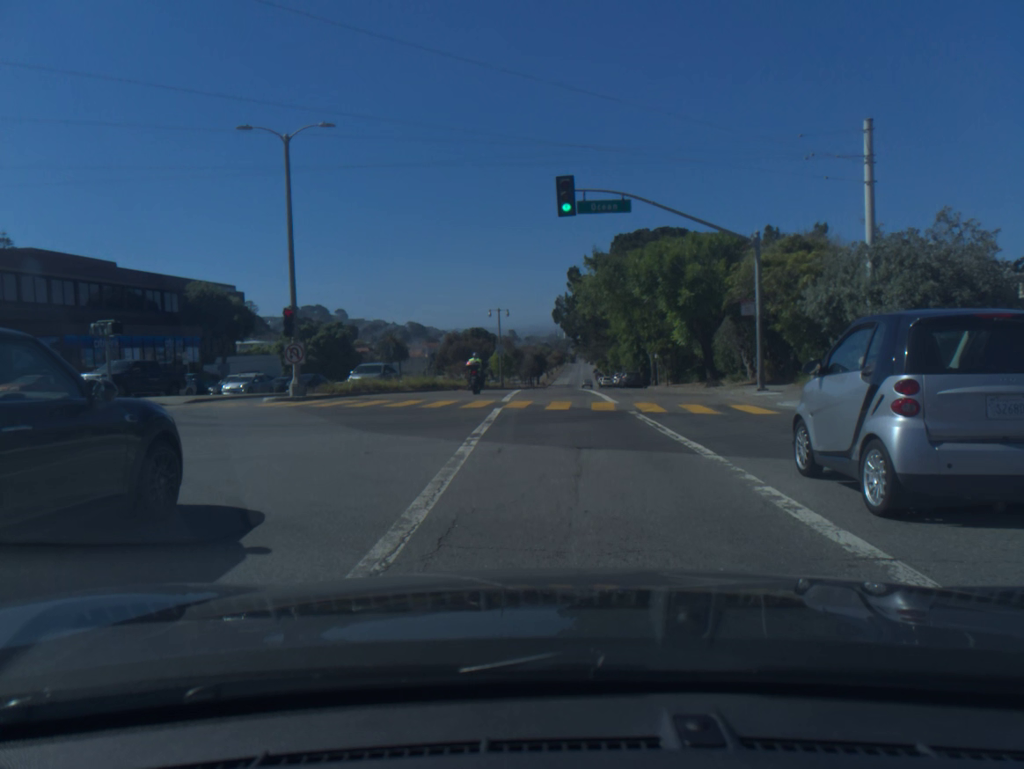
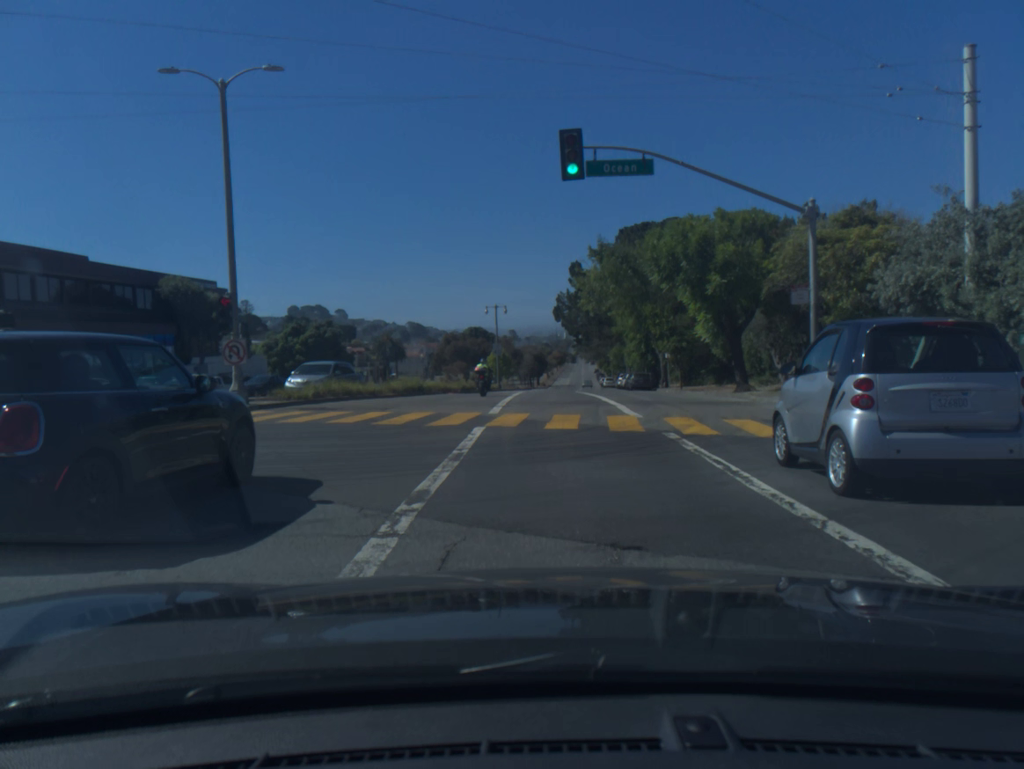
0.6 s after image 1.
(0.0, +5.4) m; 0°
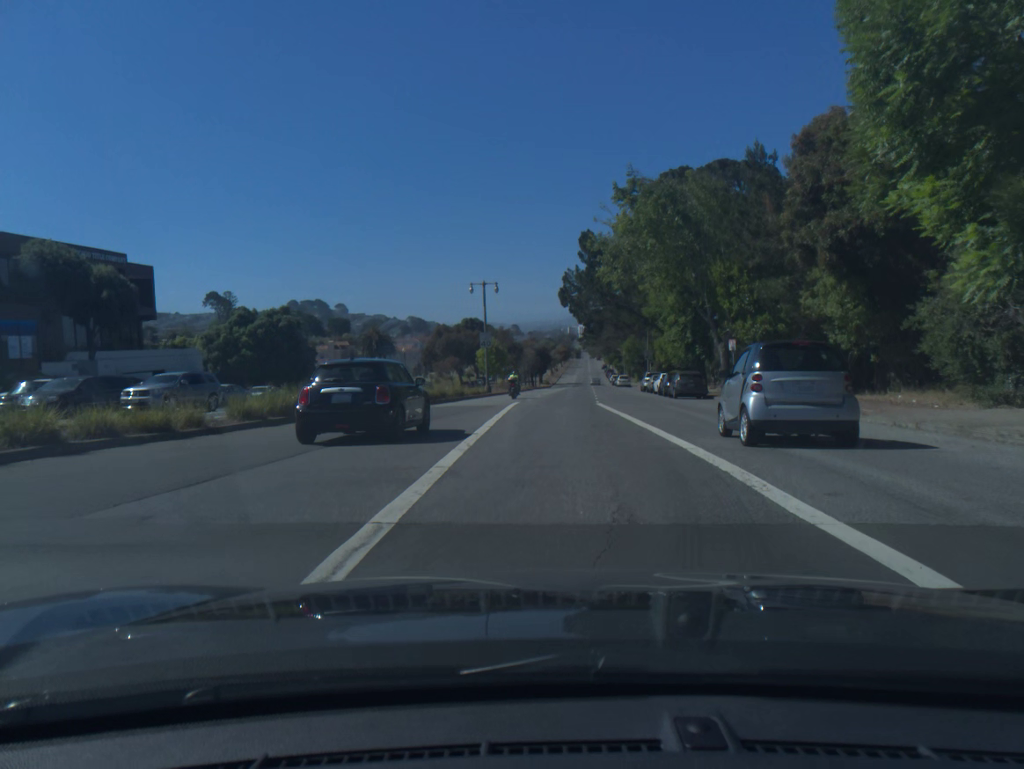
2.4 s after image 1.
(0.0, +18.6) m; -1°
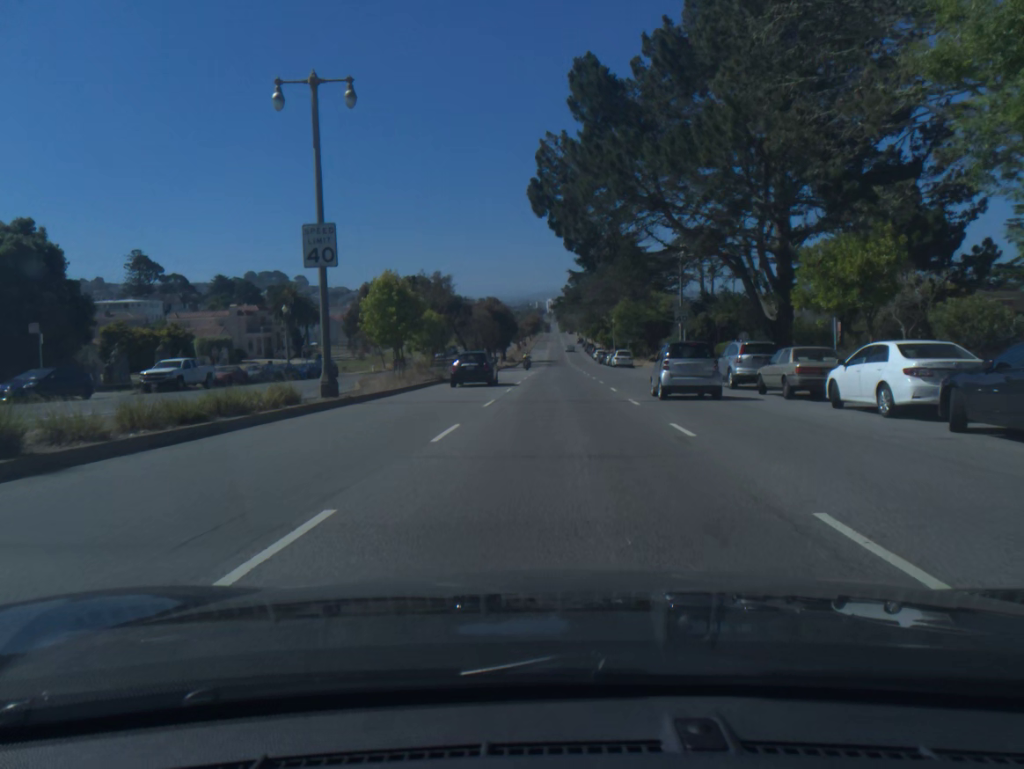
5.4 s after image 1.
(+0.7, +38.0) m; +3°
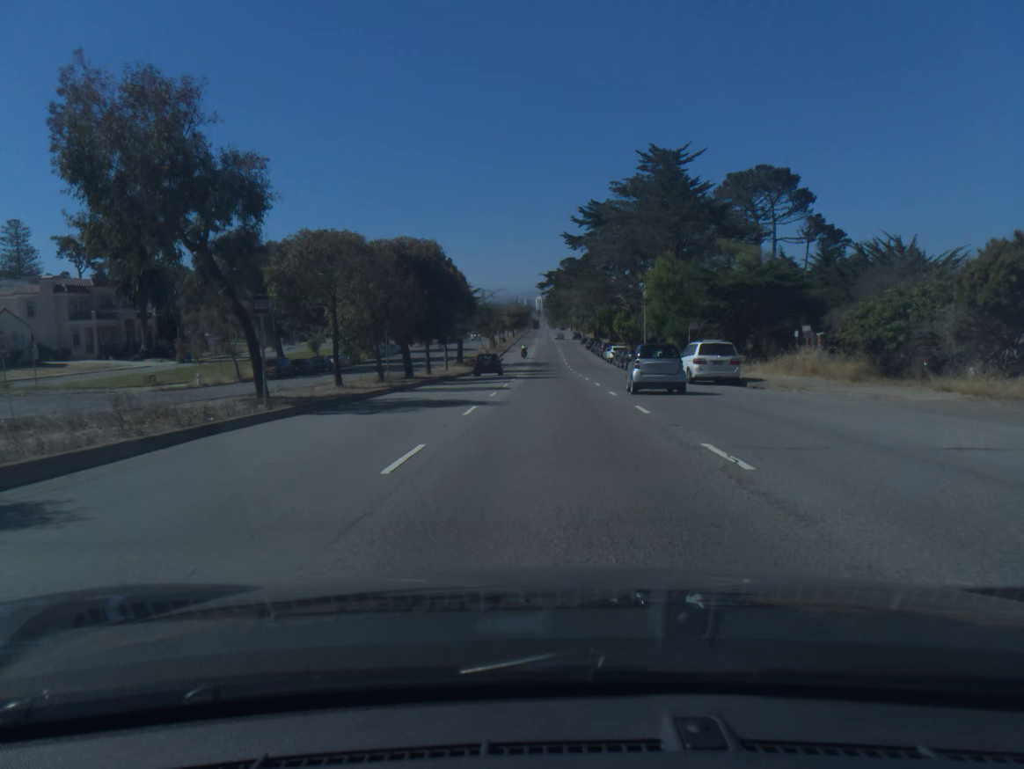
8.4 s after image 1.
(+0.5, +46.9) m; +1°
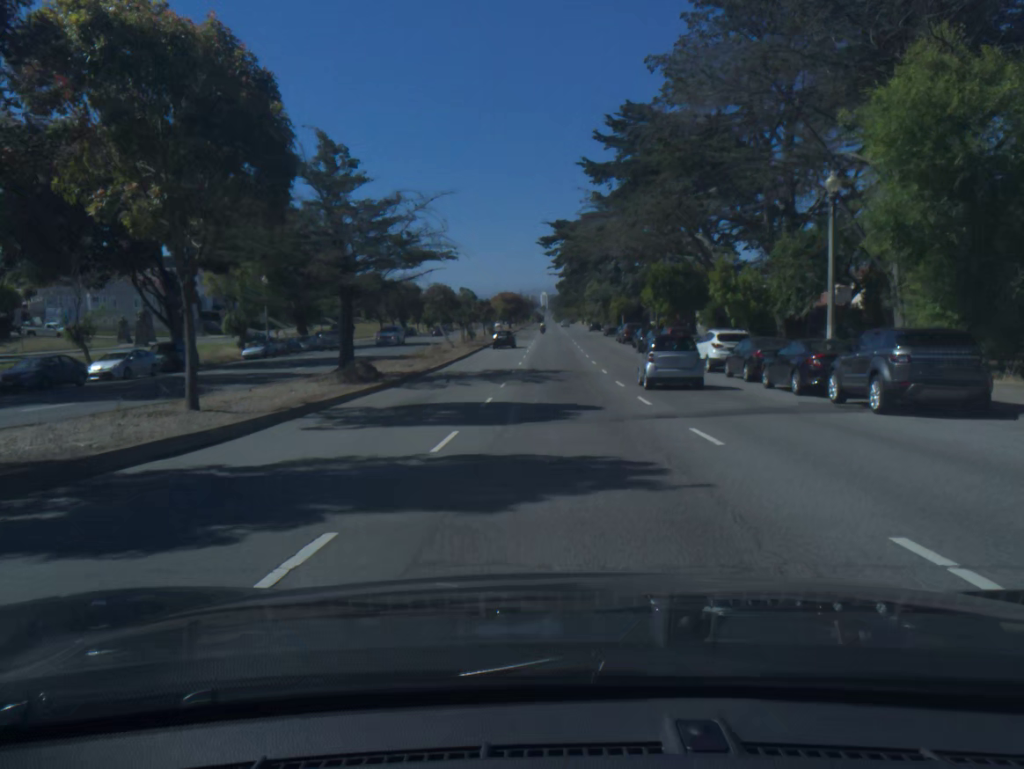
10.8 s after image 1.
(-0.1, +42.5) m; 0°
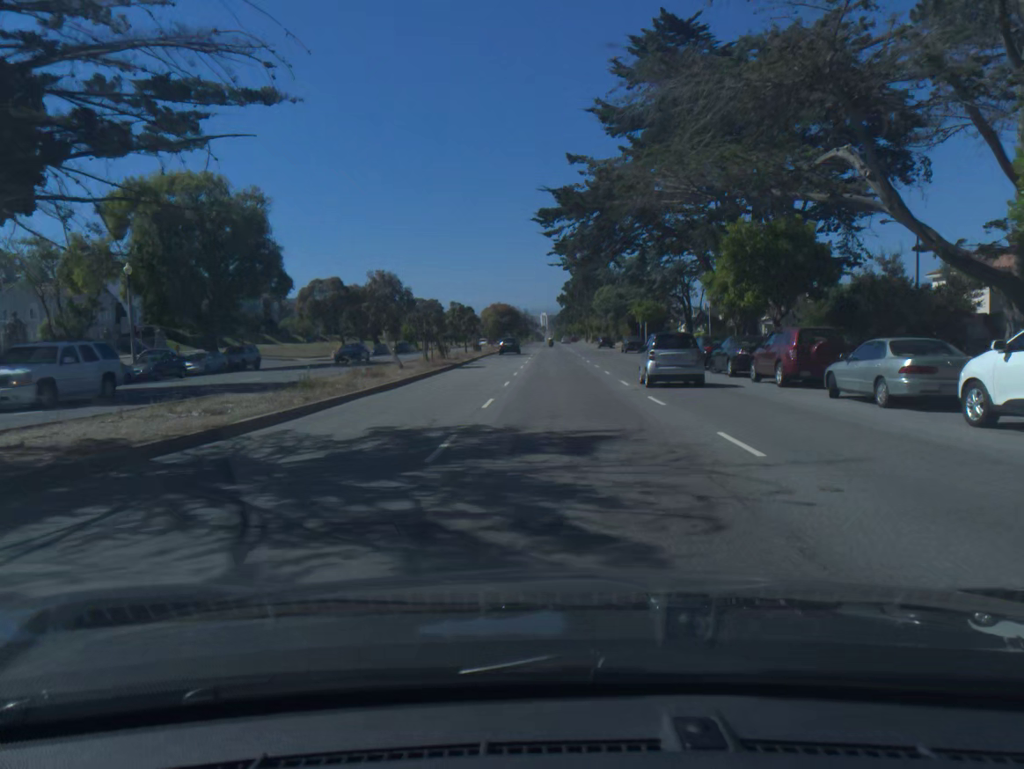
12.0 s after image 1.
(0.0, +22.2) m; 0°
